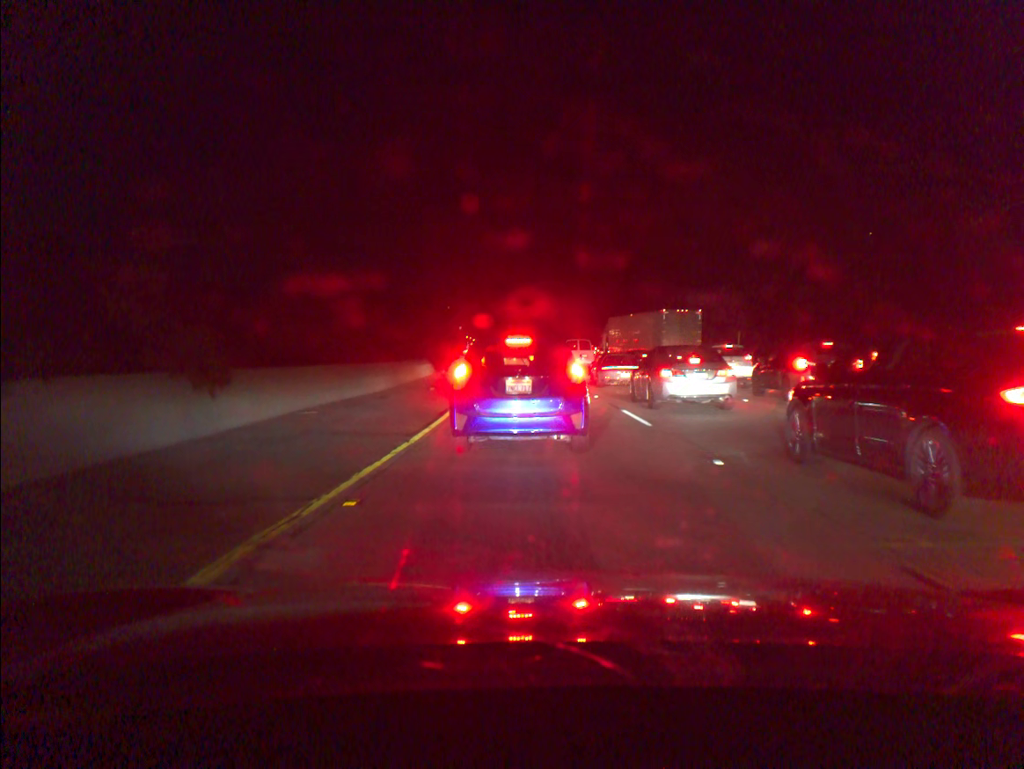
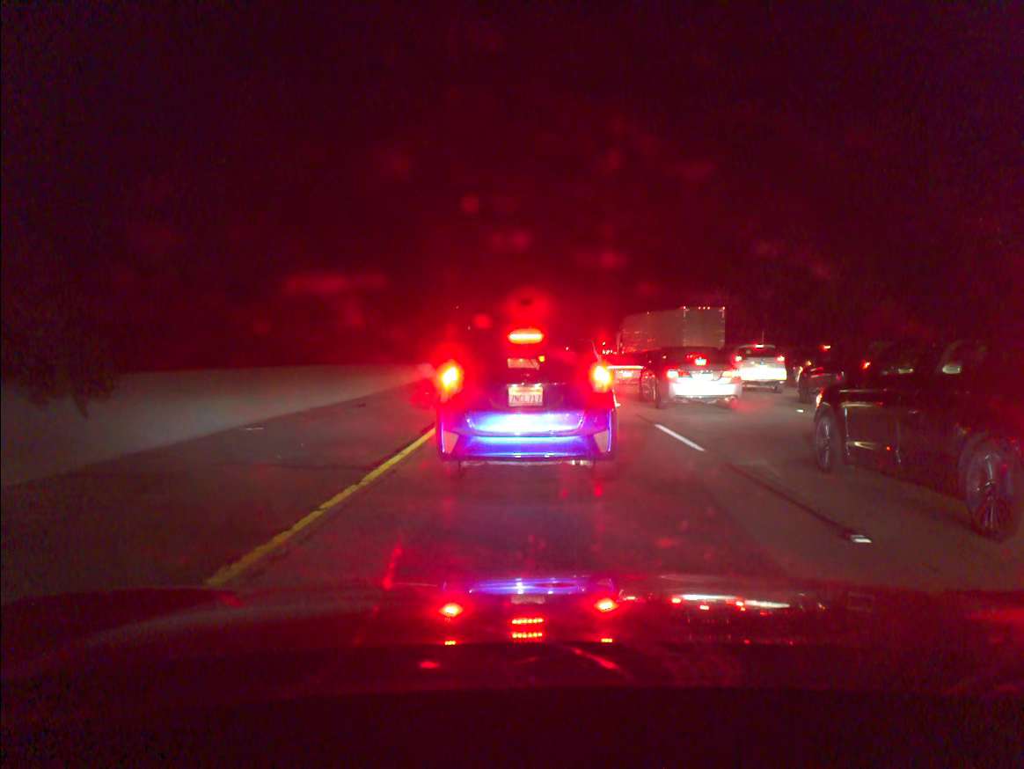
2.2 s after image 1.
(-0.1, +3.6) m; -1°
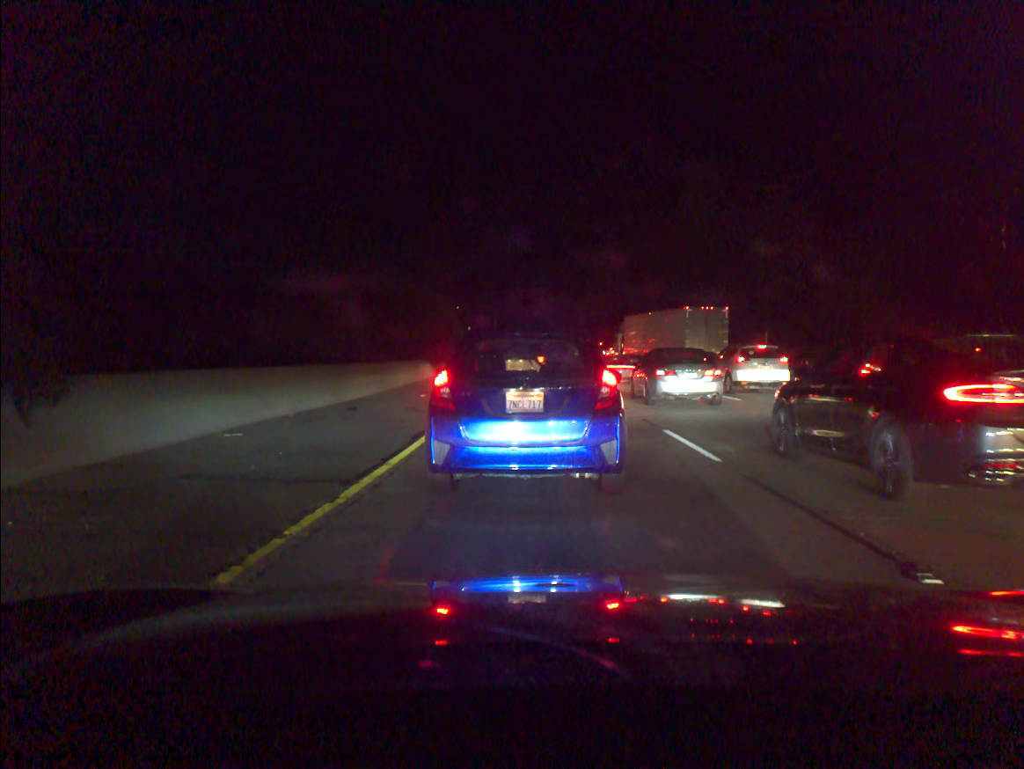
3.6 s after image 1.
(0.0, +0.9) m; 0°
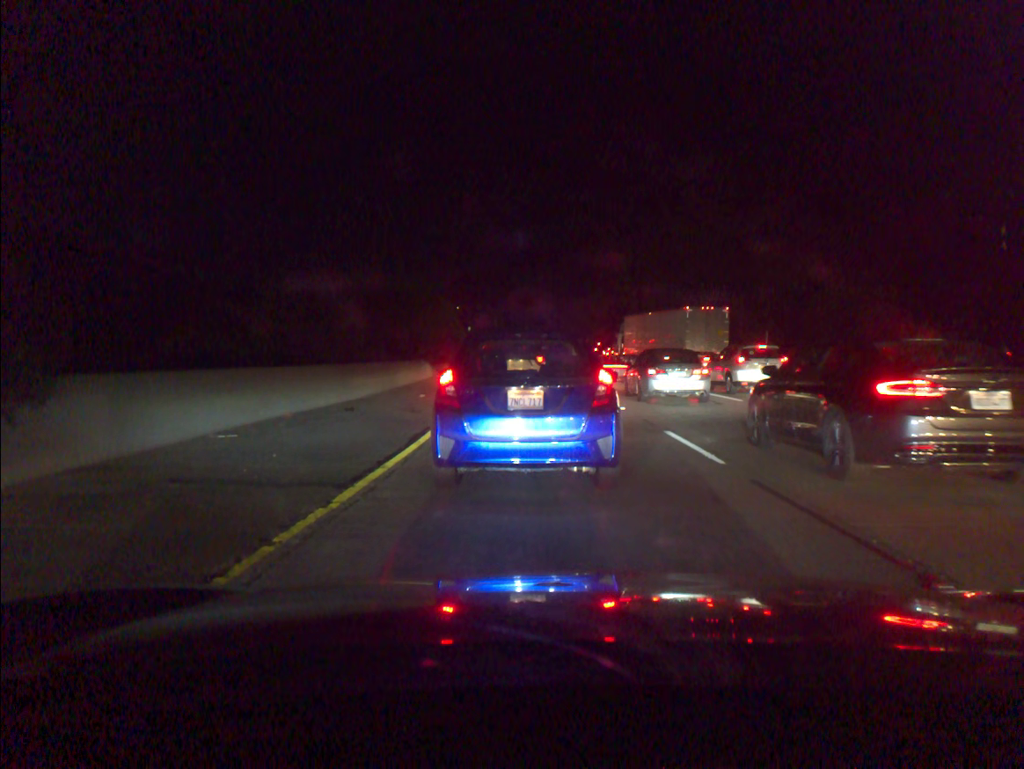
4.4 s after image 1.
(0.0, +0.2) m; 0°
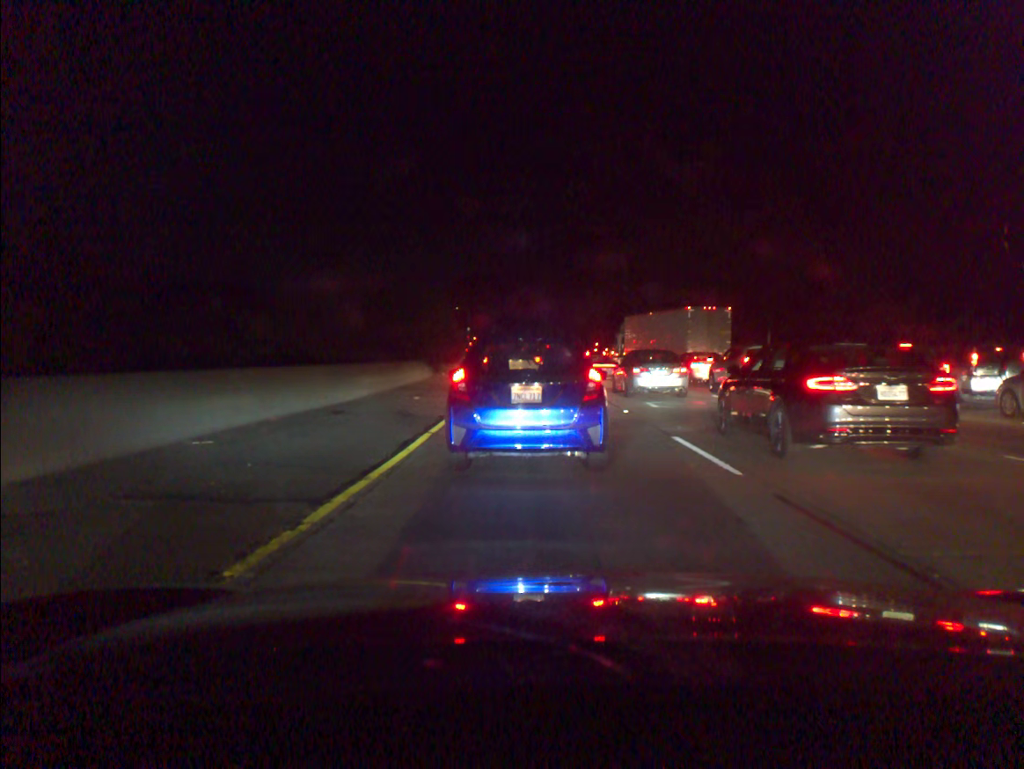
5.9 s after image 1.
(0.0, +0.8) m; 0°
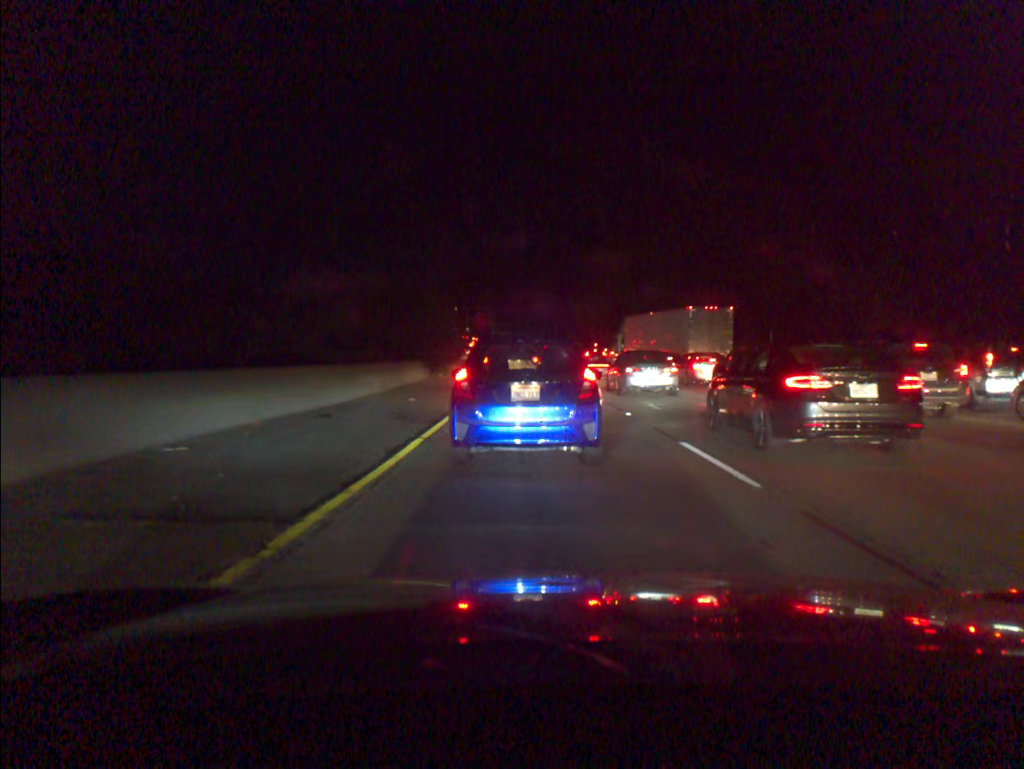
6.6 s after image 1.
(0.0, +0.7) m; 0°
